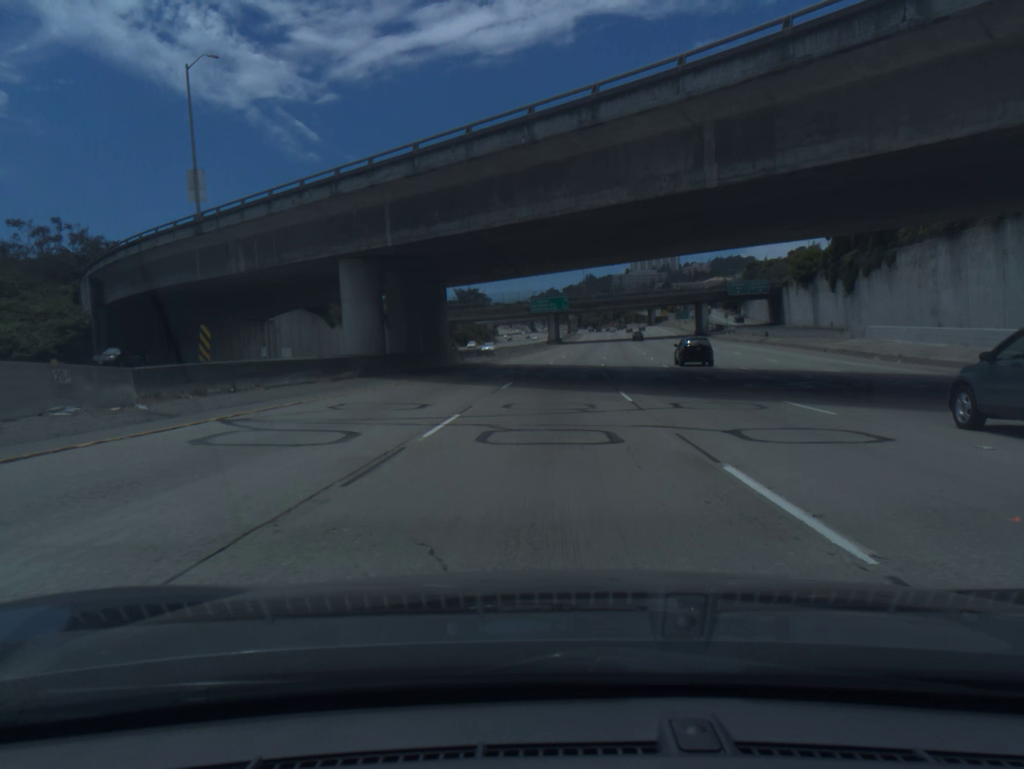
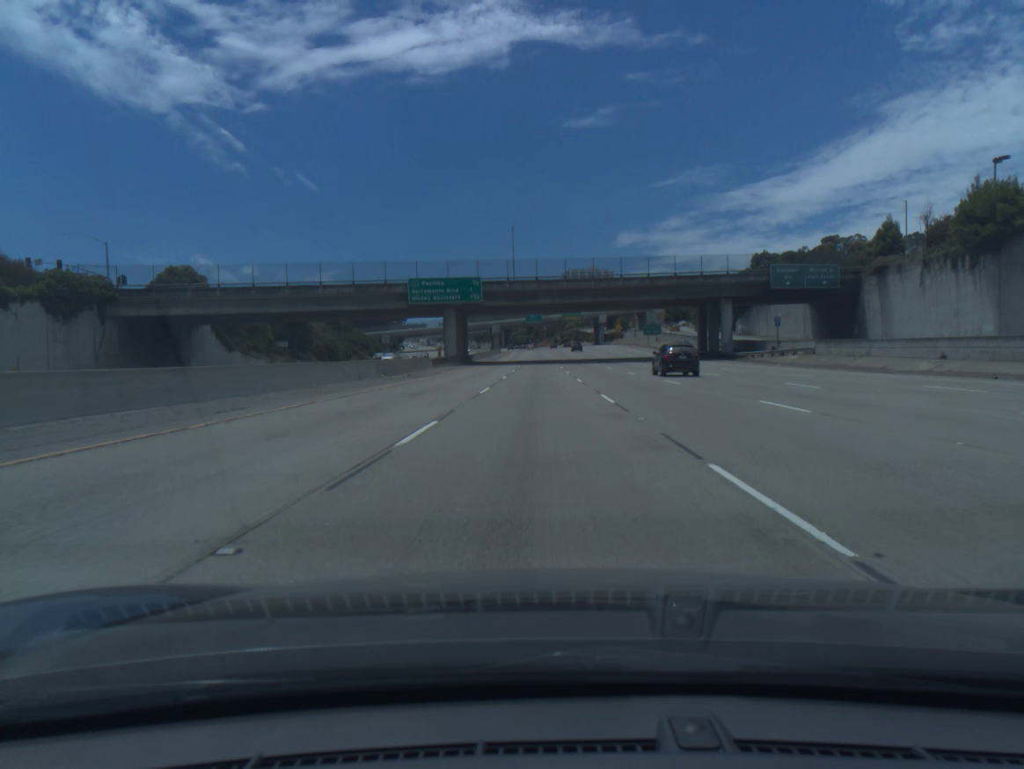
(+4.2, +72.8) m; +5°
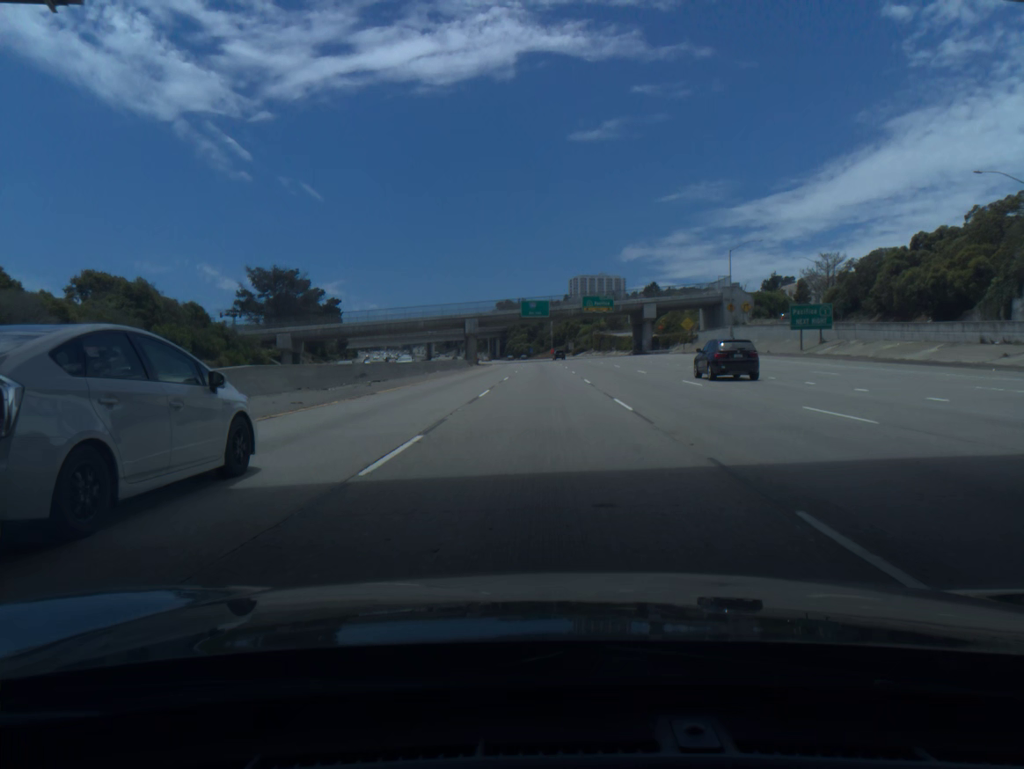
(-0.2, +90.4) m; 0°
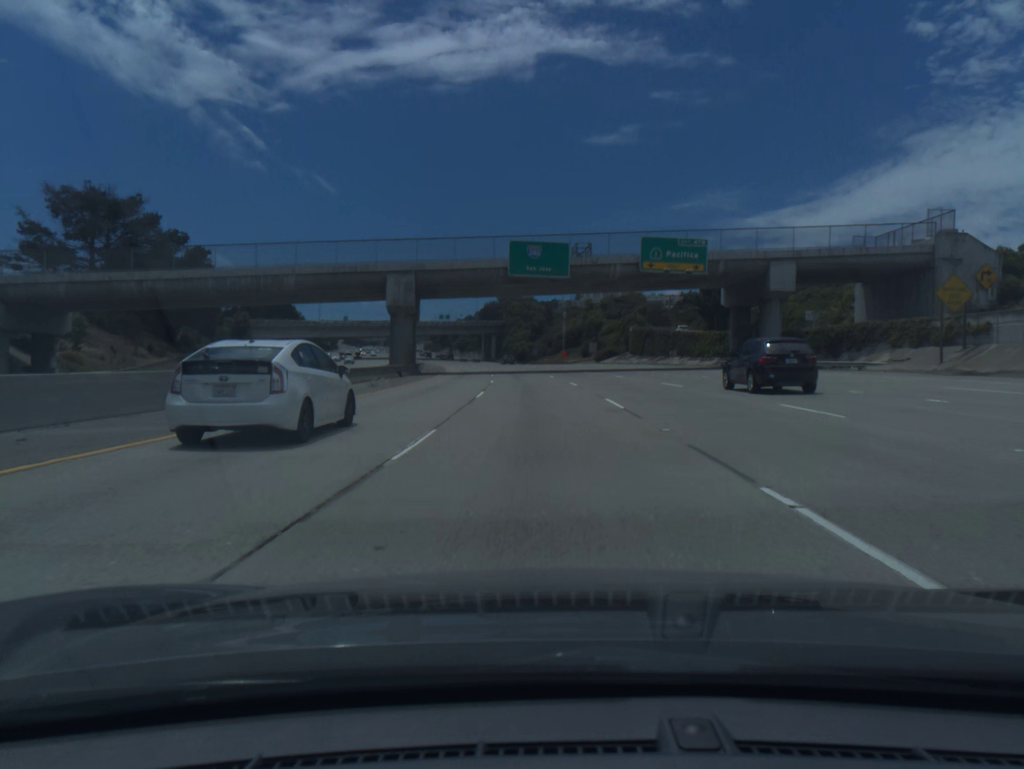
(-0.1, +71.8) m; -1°
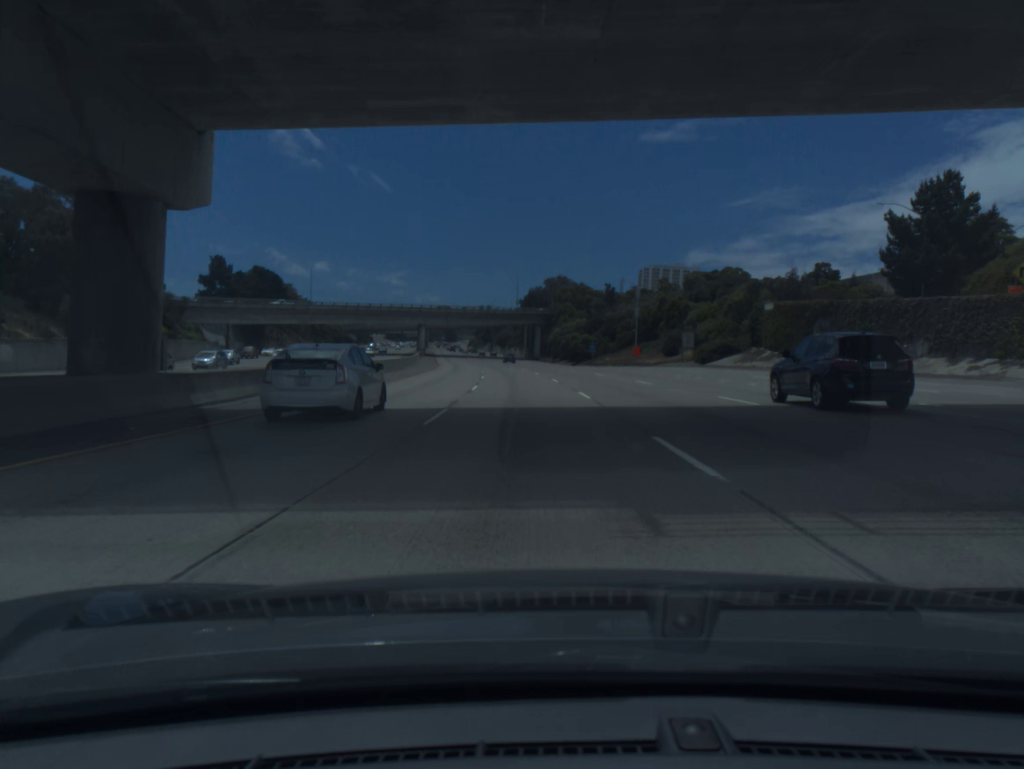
(-1.4, +53.8) m; -4°
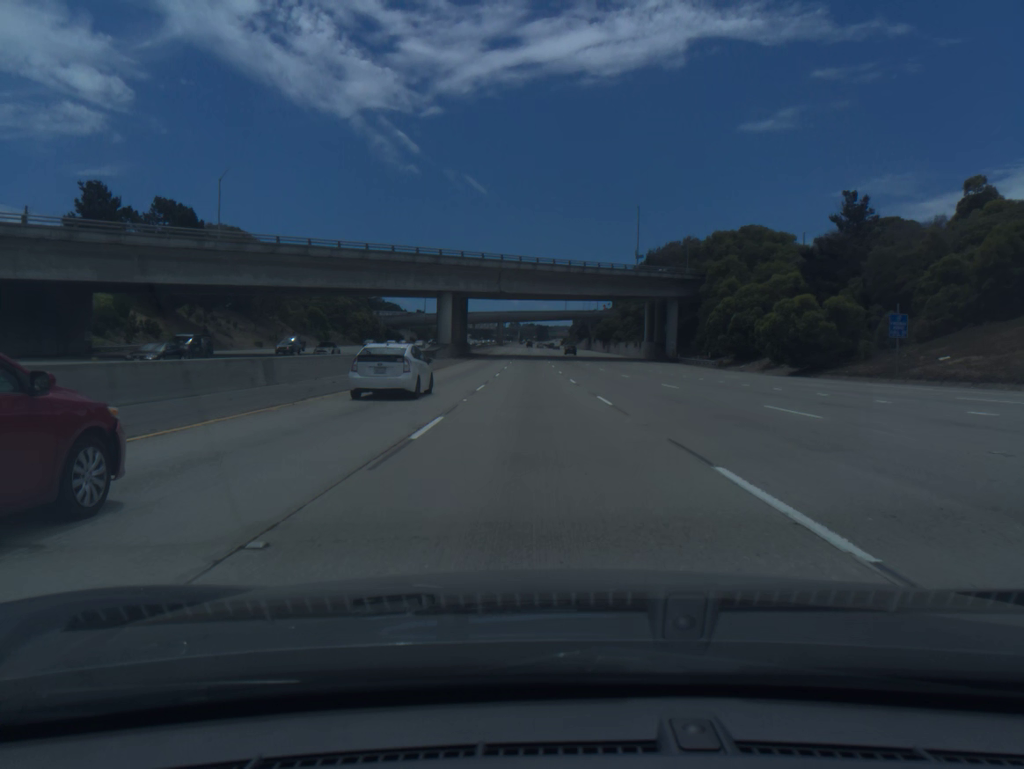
(-5.8, +90.2) m; -7°
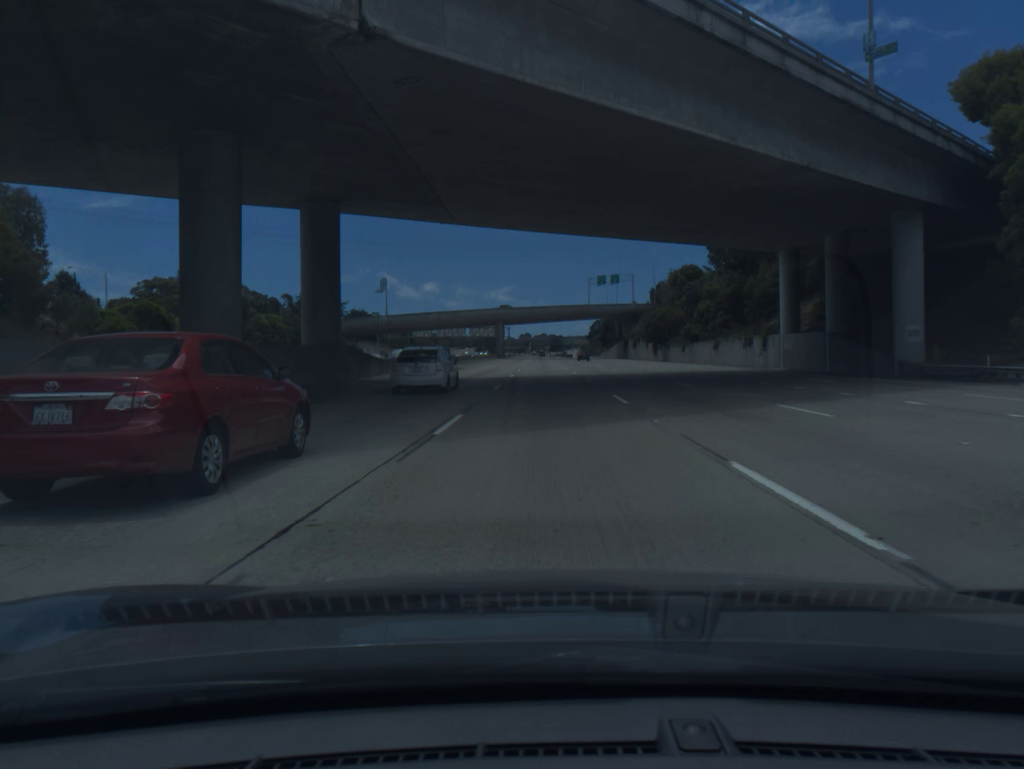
(-1.3, +72.6) m; -1°
